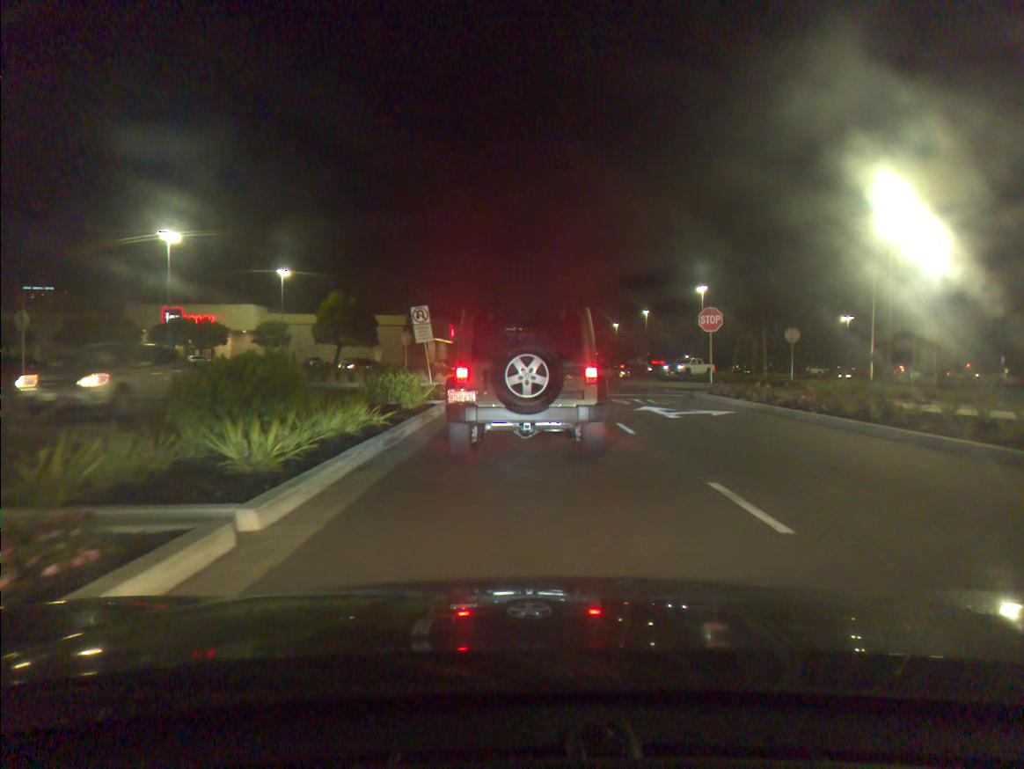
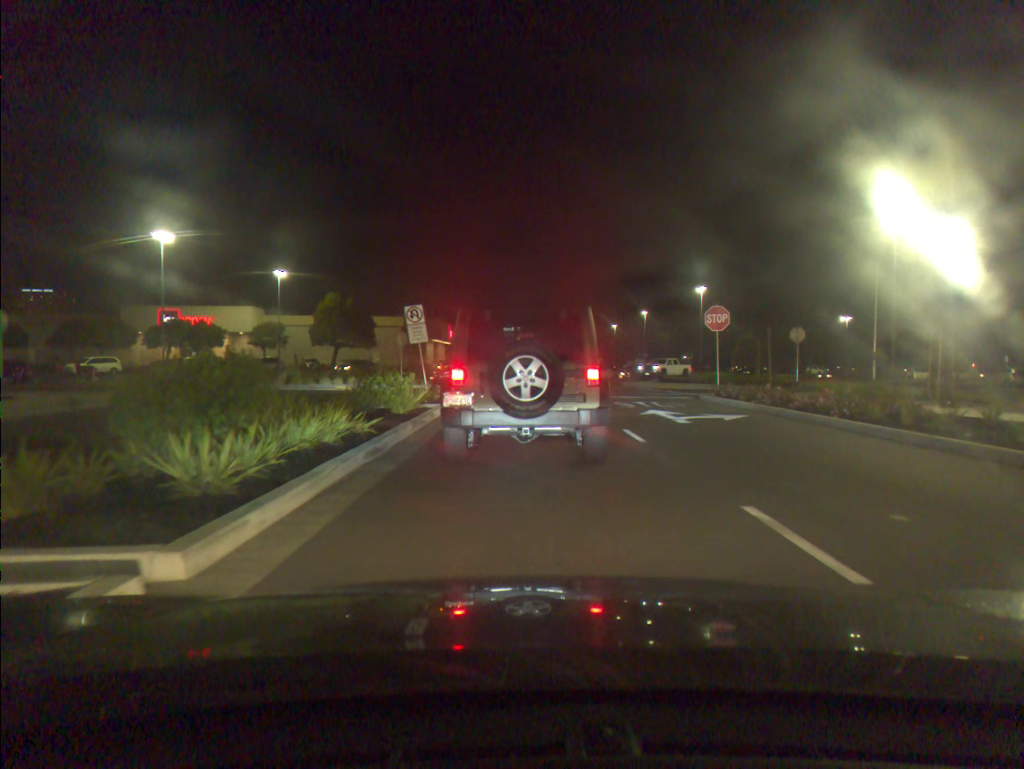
(0.0, +1.2) m; 0°
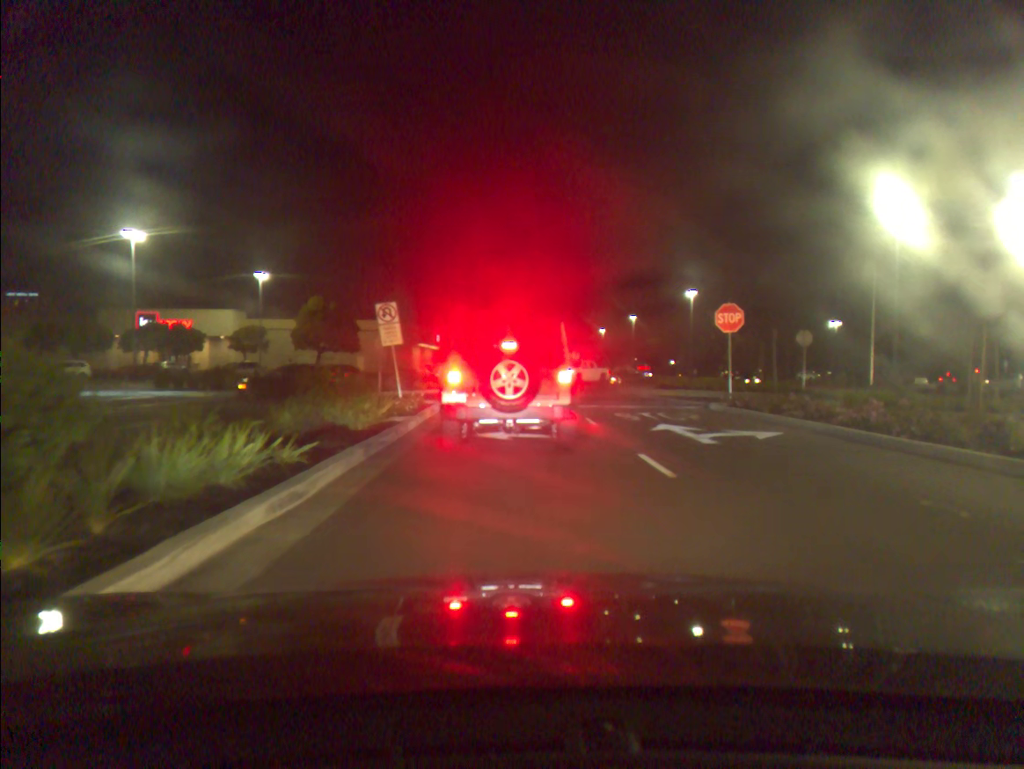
(0.0, +3.2) m; +2°
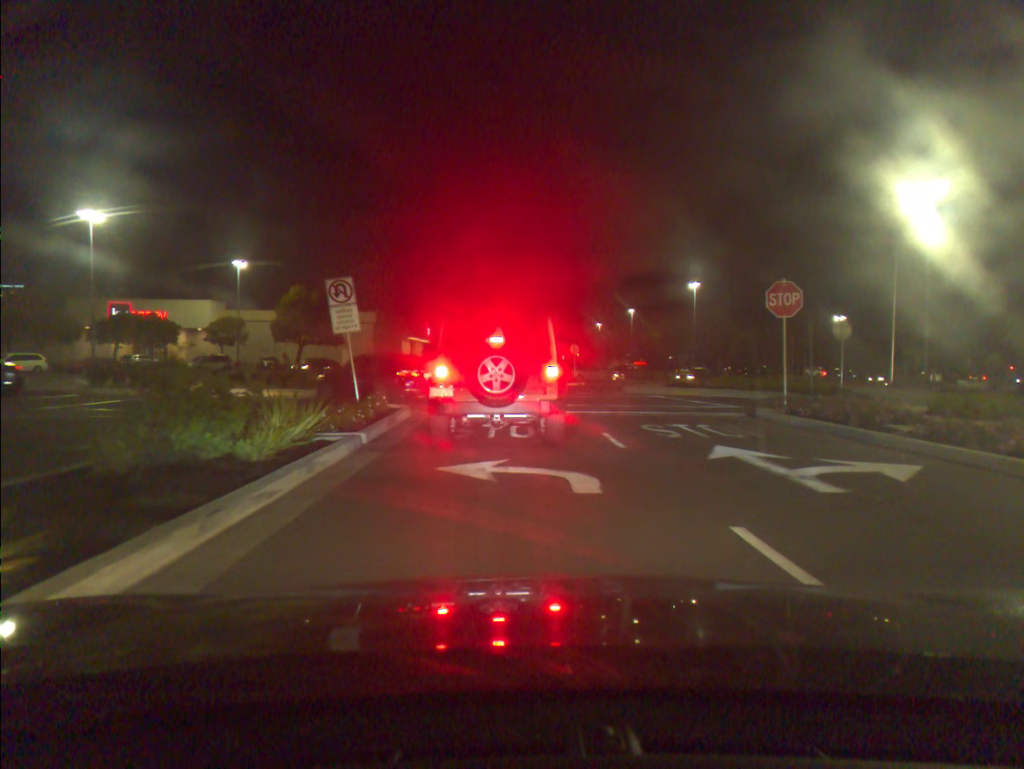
(0.0, +4.9) m; -1°
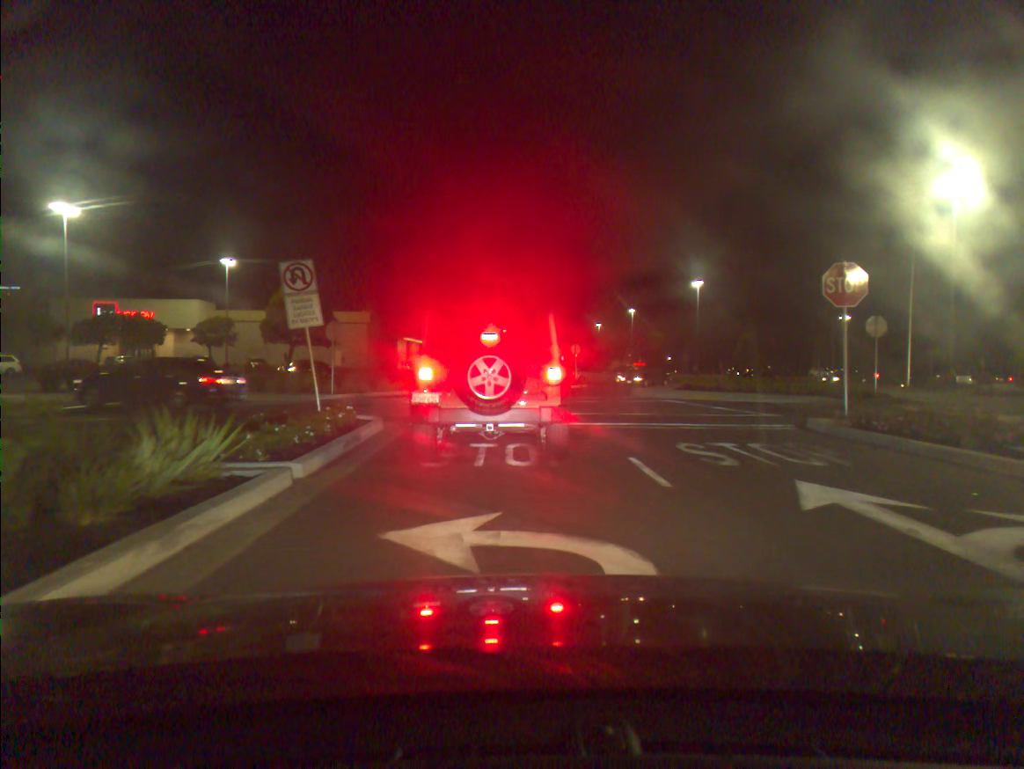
(0.0, +3.3) m; +1°
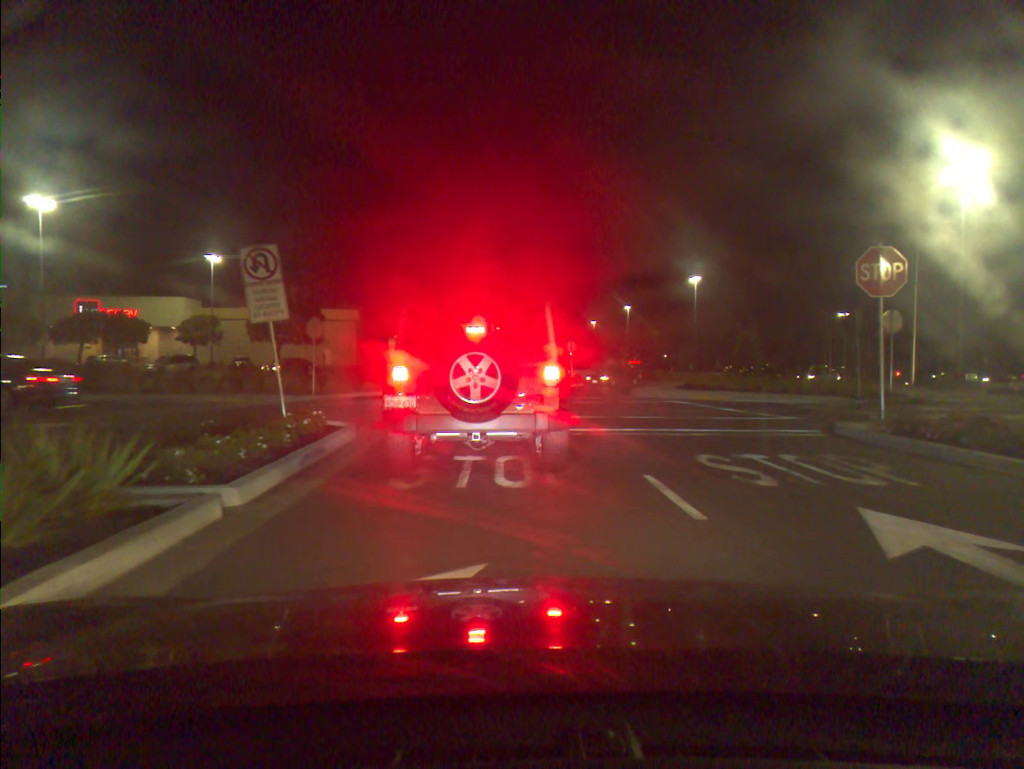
(0.0, +1.6) m; 0°
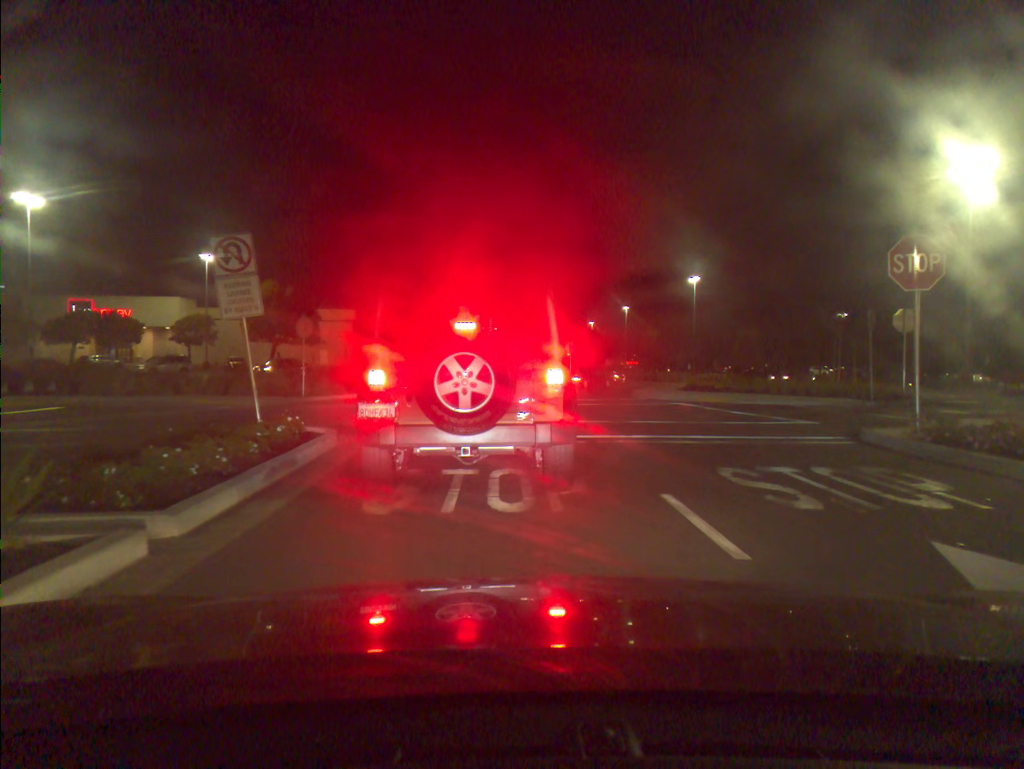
(0.0, +1.2) m; 0°
